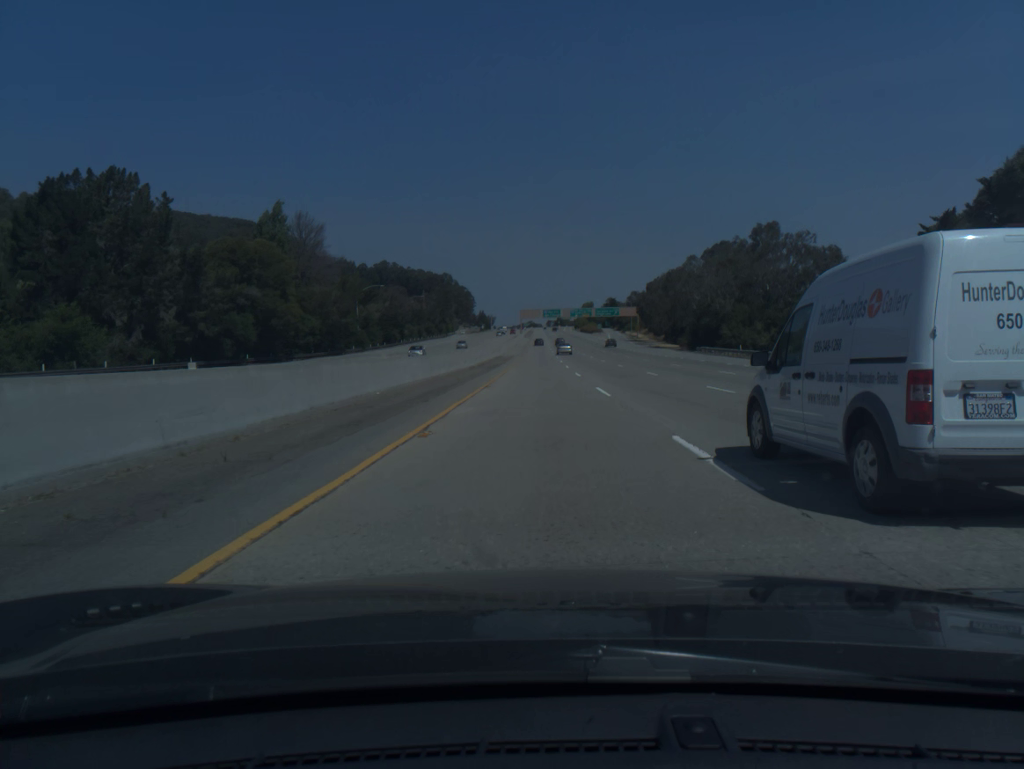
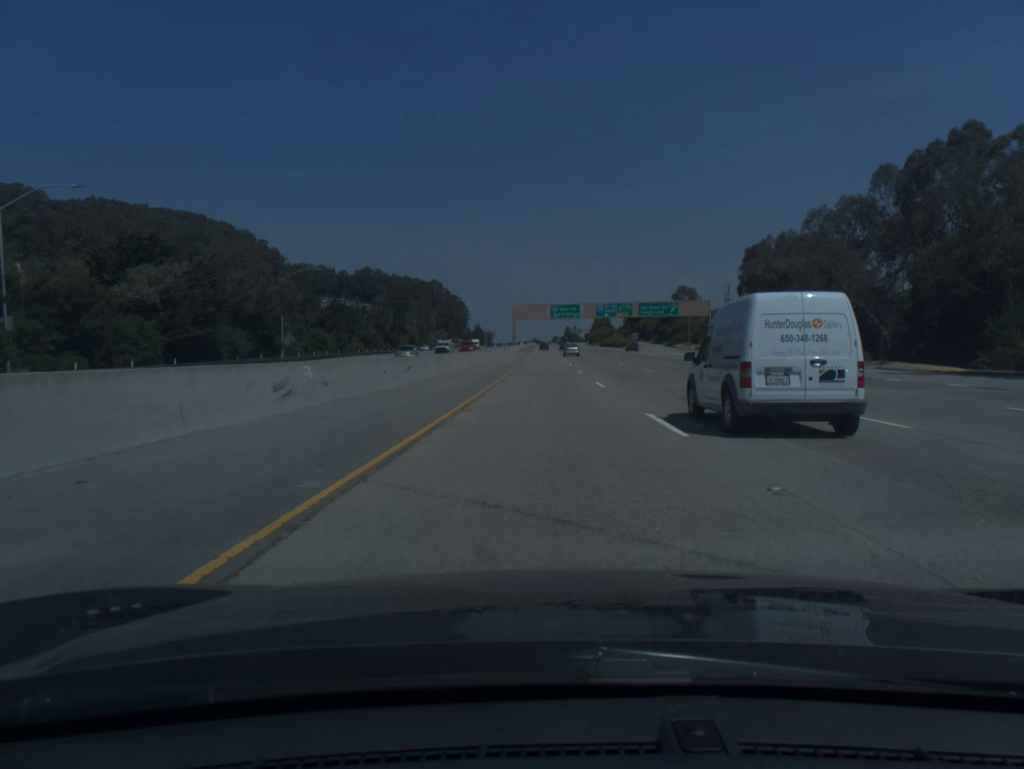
(-0.6, +97.8) m; 0°
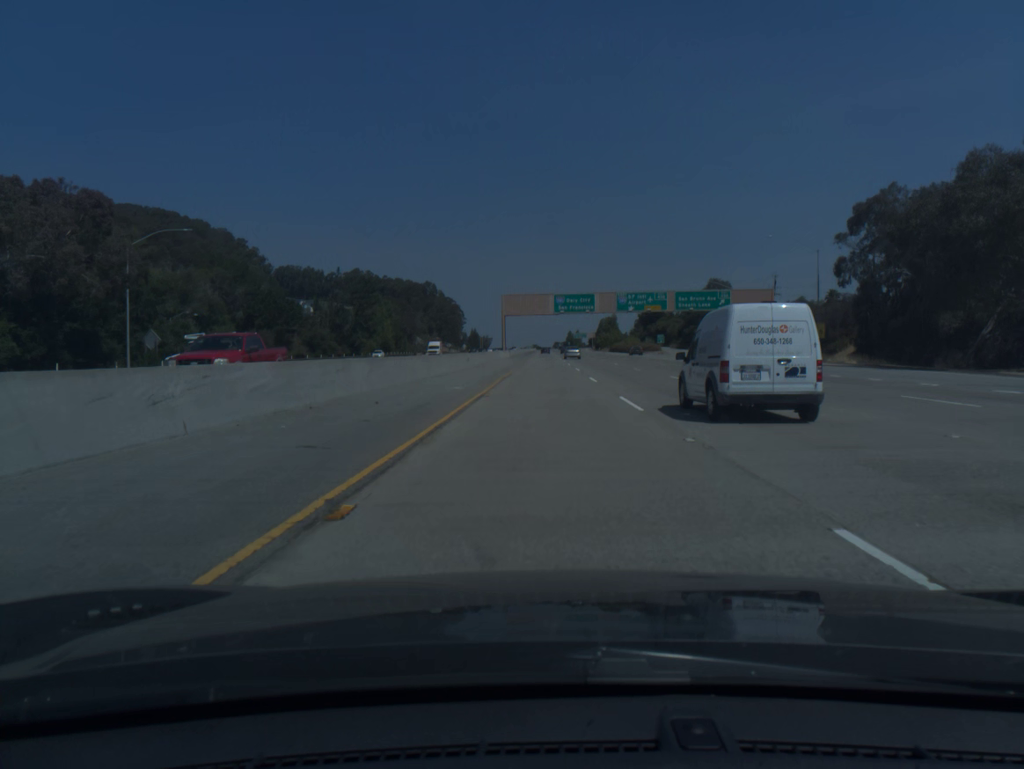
(0.0, +39.0) m; 0°
